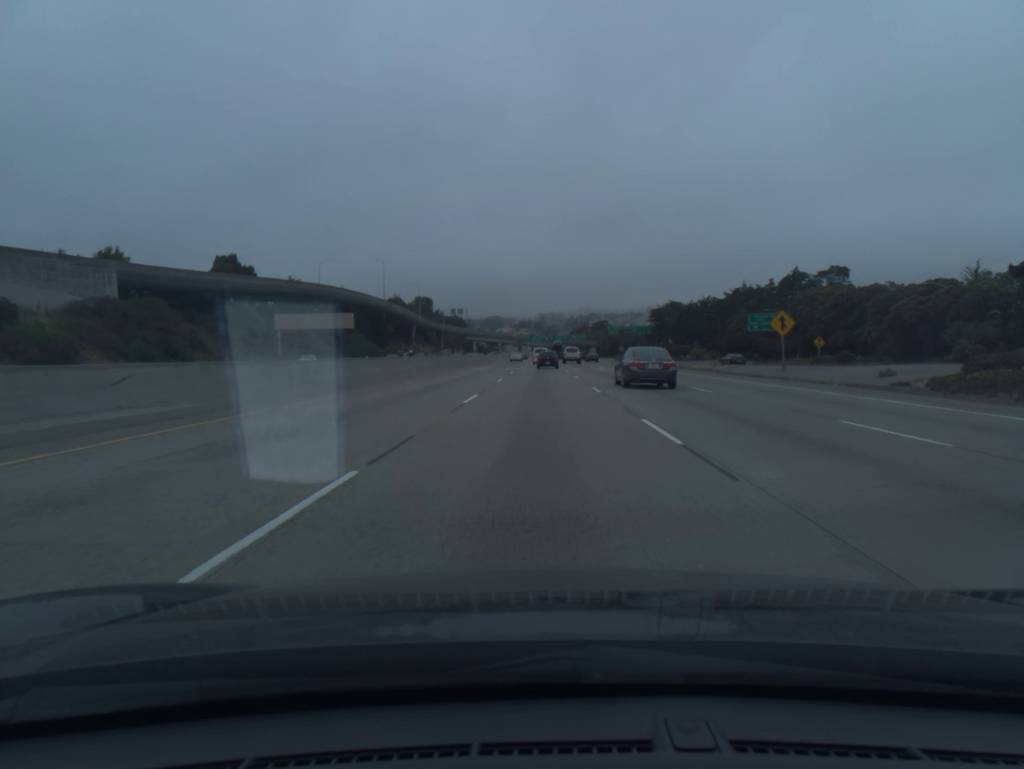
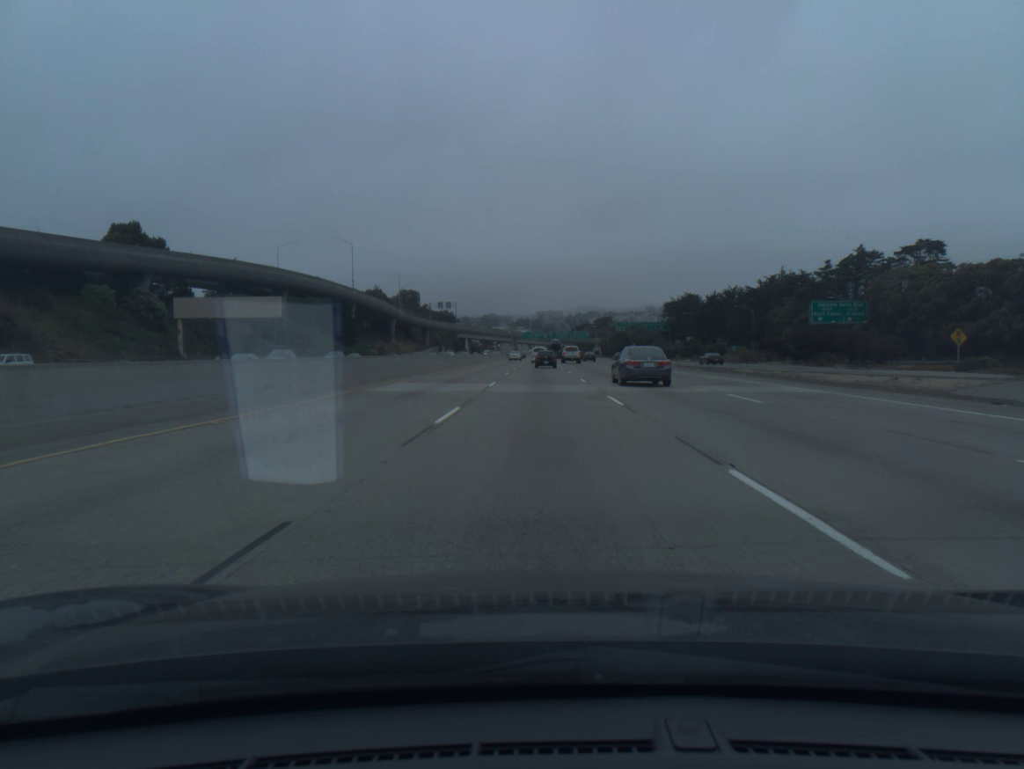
(0.0, +34.4) m; 0°
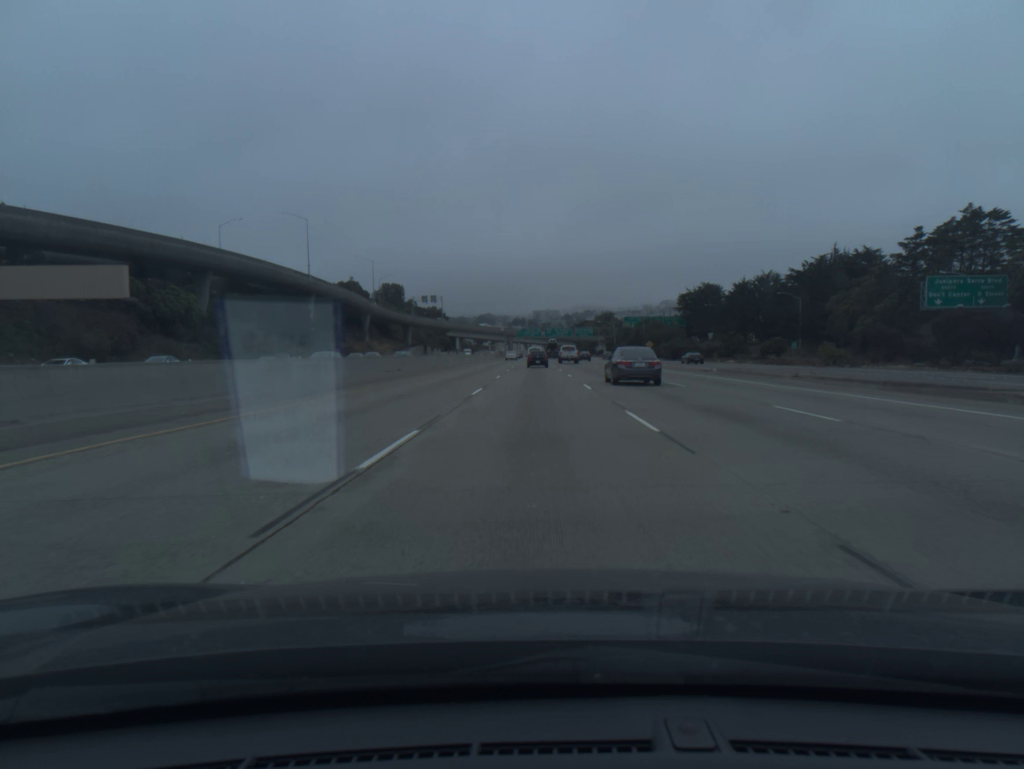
(+0.1, +34.6) m; 0°
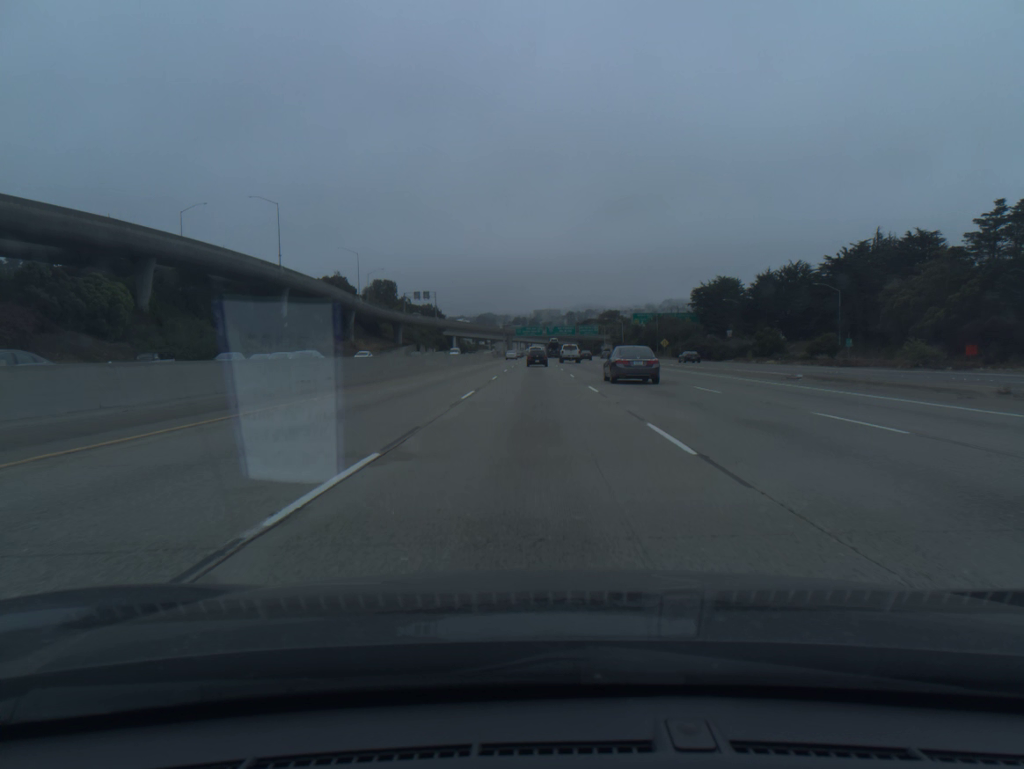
(0.0, +17.4) m; 0°
